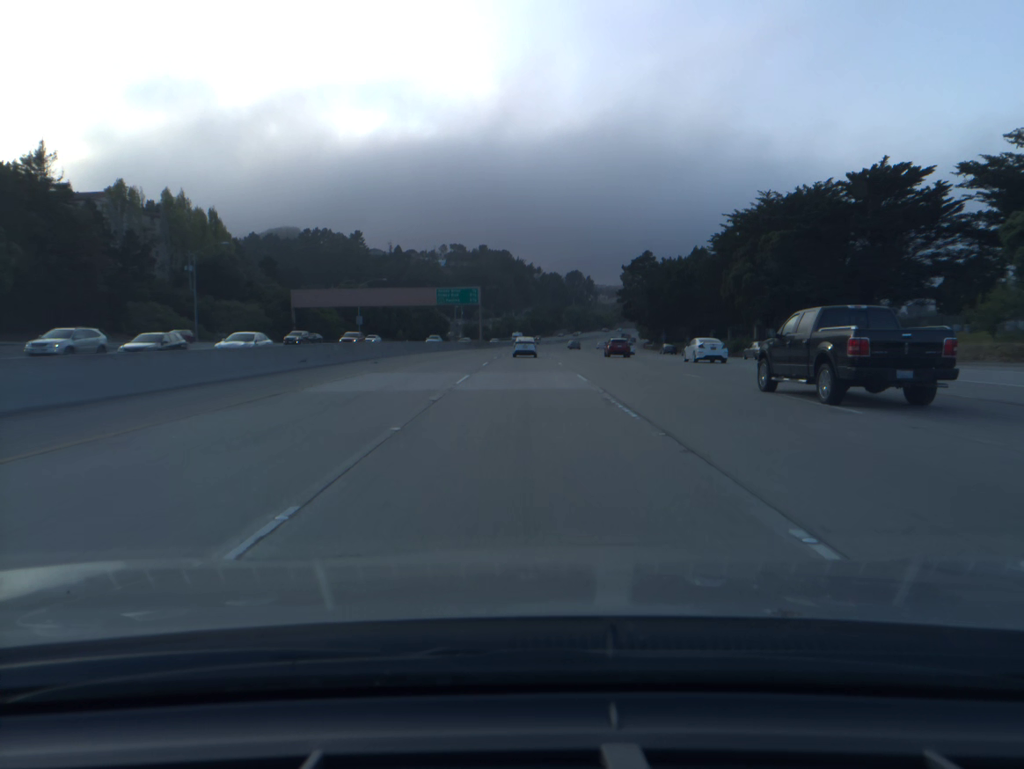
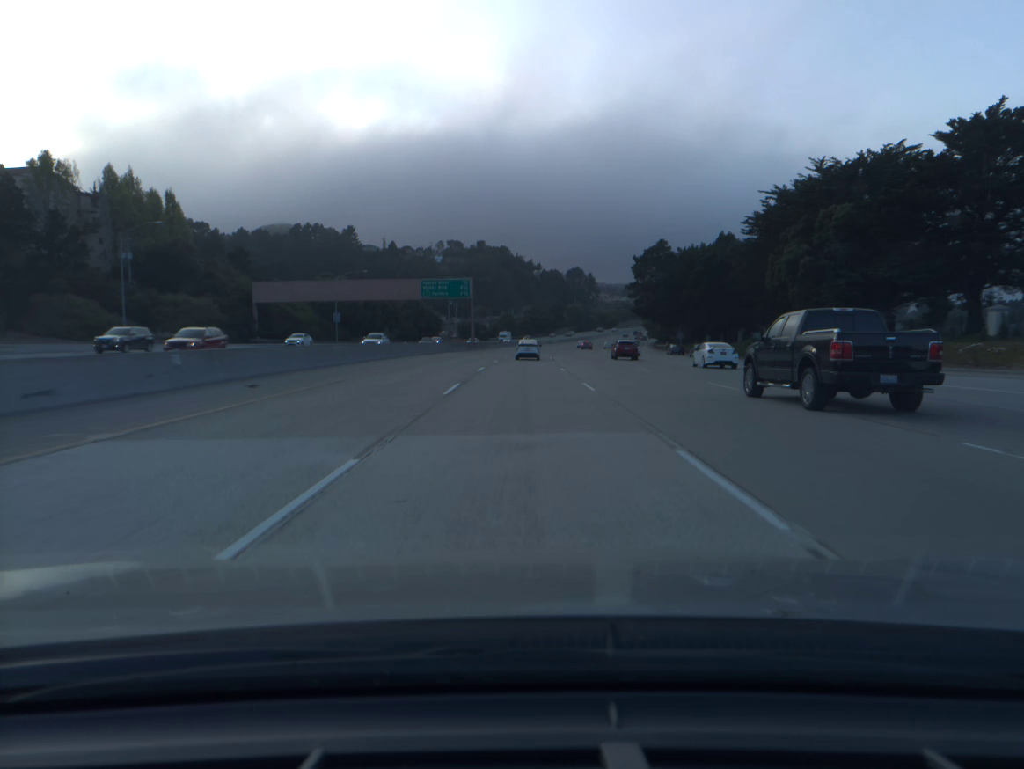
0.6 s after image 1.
(0.0, +17.6) m; 0°
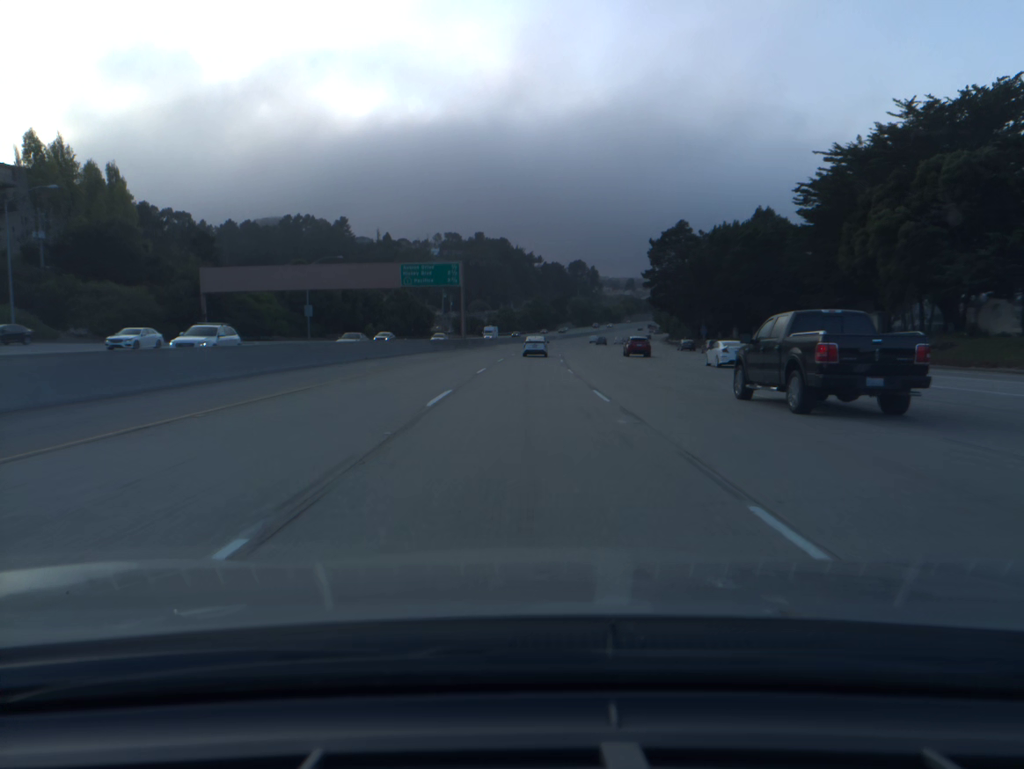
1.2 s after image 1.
(0.0, +17.6) m; 0°
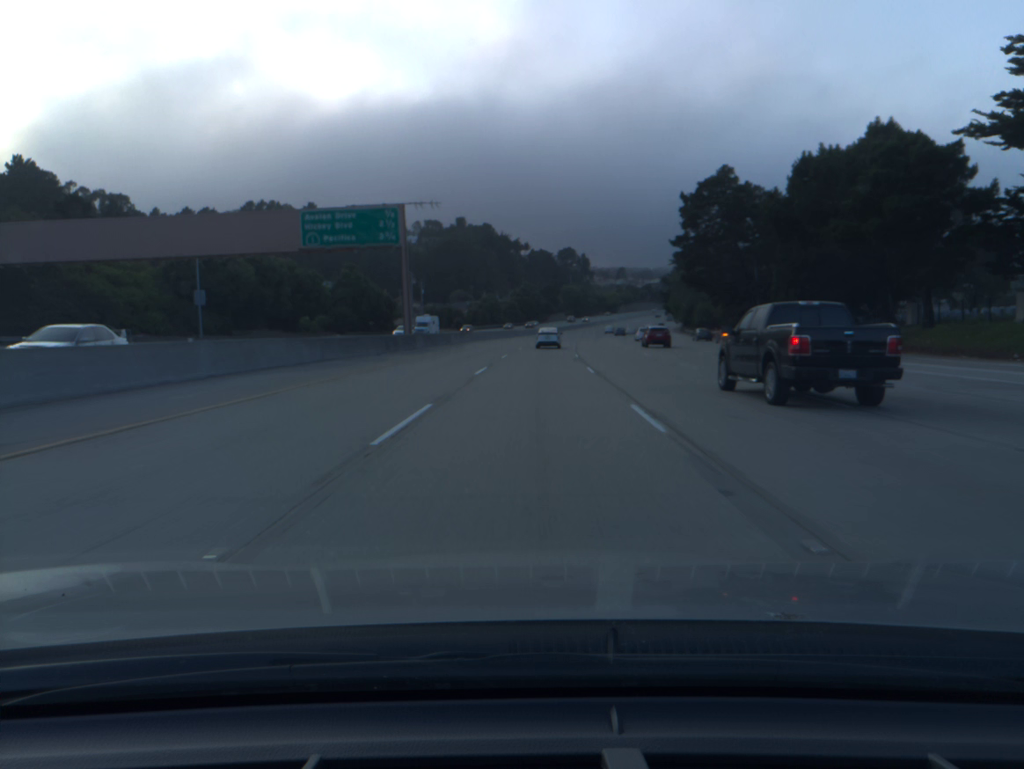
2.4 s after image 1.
(+0.2, +35.2) m; +1°
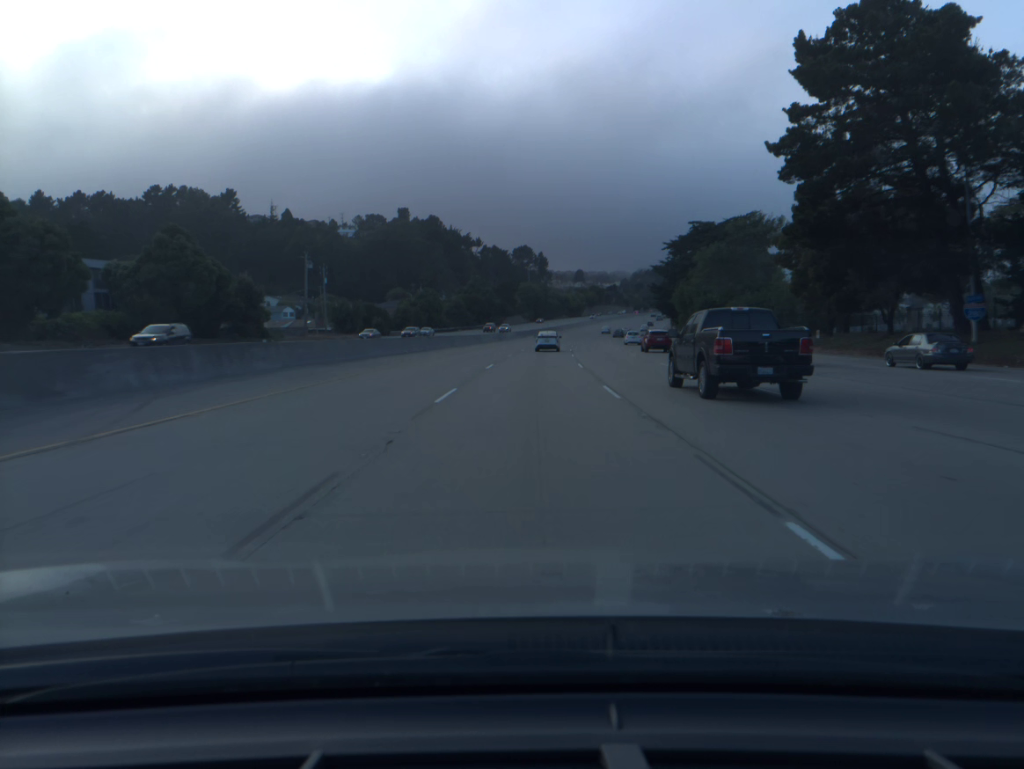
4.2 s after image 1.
(+1.4, +52.8) m; +3°
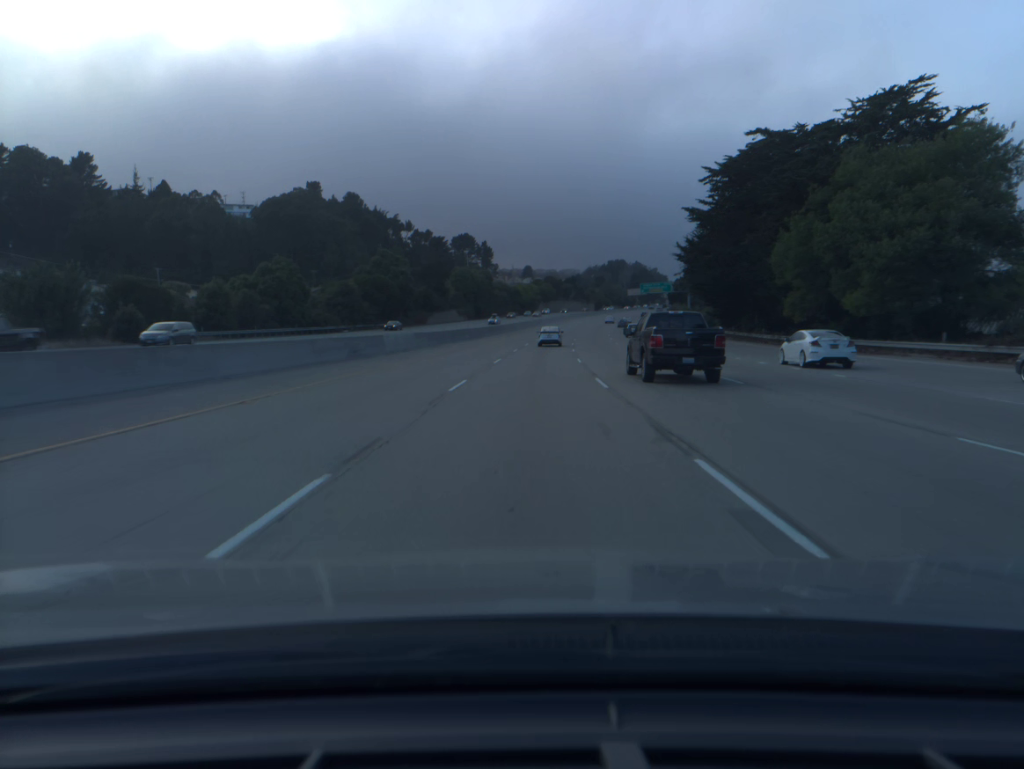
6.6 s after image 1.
(+2.4, +70.1) m; +4°
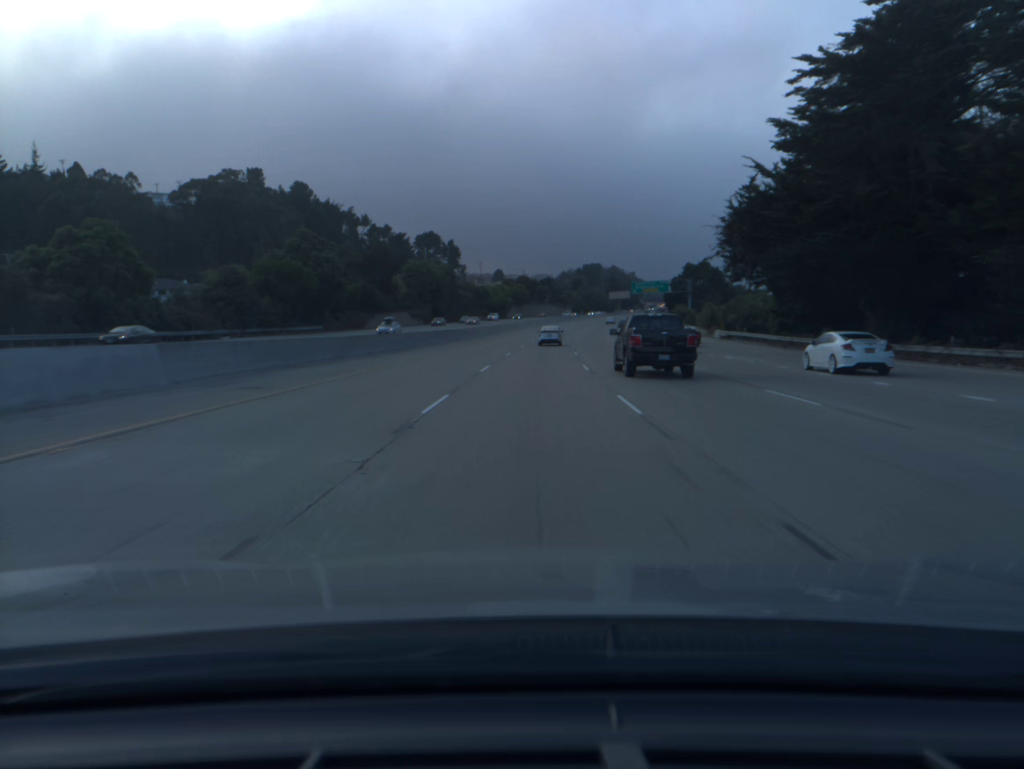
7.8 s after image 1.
(+0.6, +35.1) m; +2°
